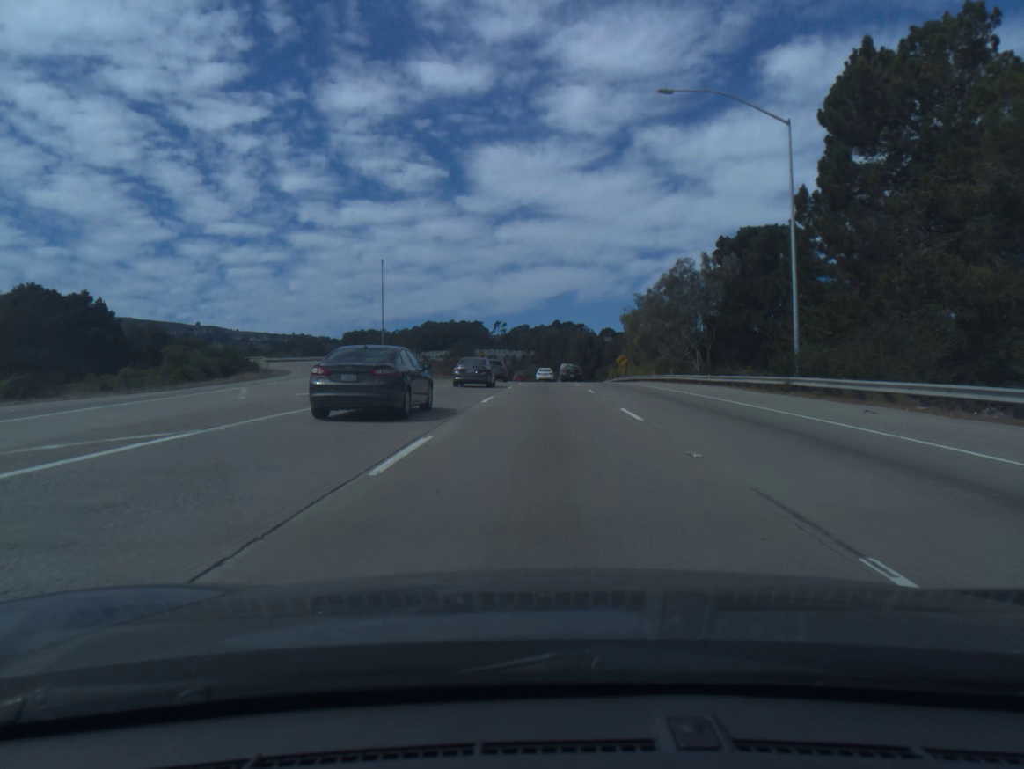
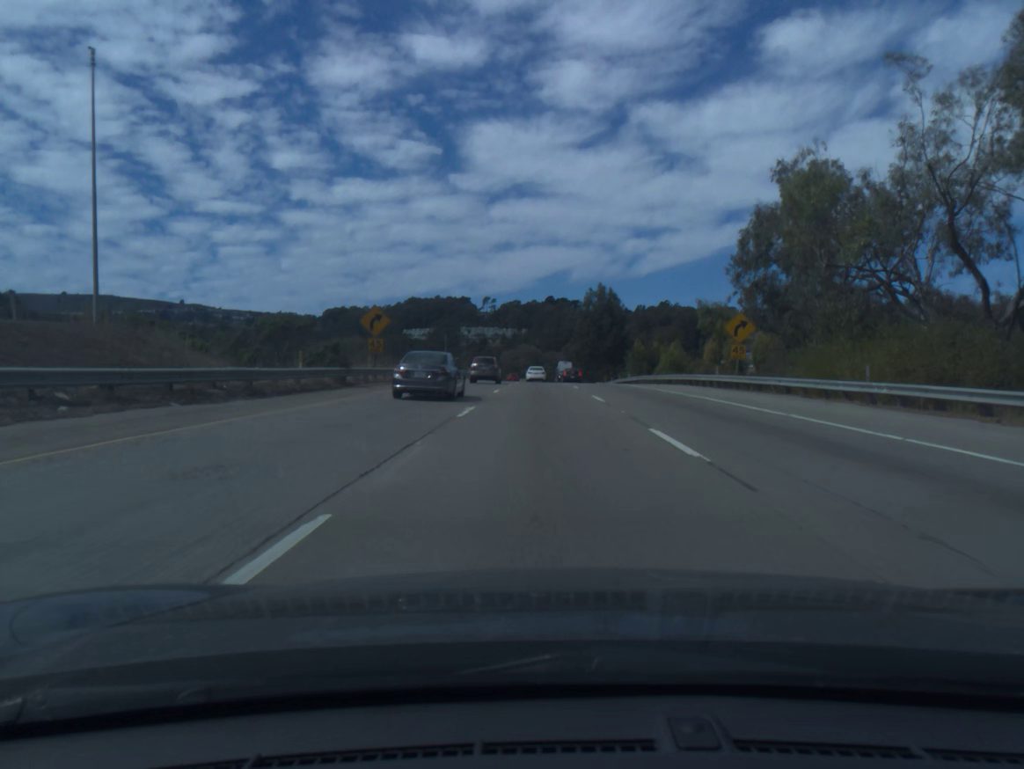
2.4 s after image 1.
(+0.2, +64.0) m; 0°
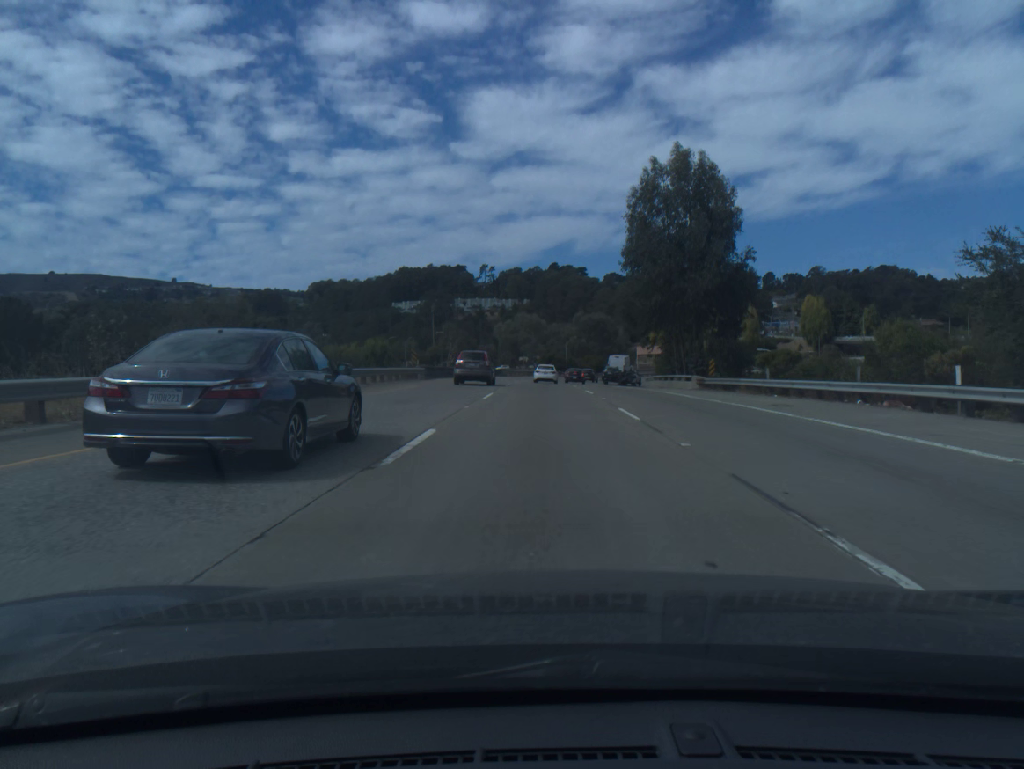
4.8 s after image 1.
(-0.1, +65.8) m; 0°
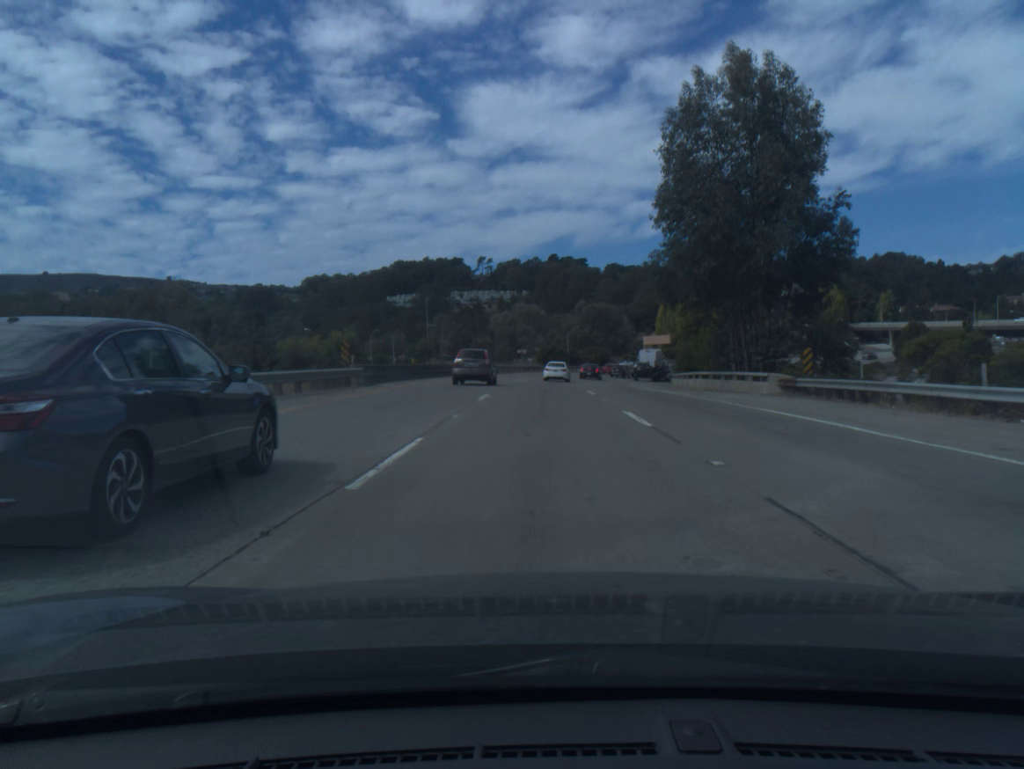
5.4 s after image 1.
(0.0, +16.0) m; 0°
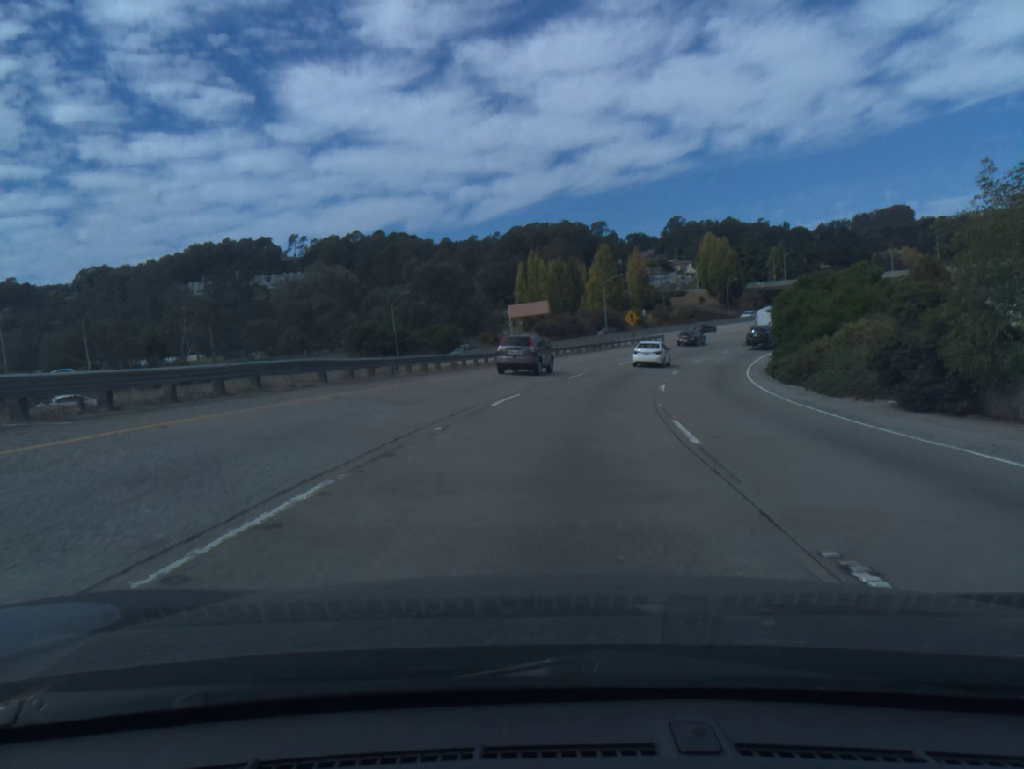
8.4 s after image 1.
(+3.8, +76.4) m; +11°
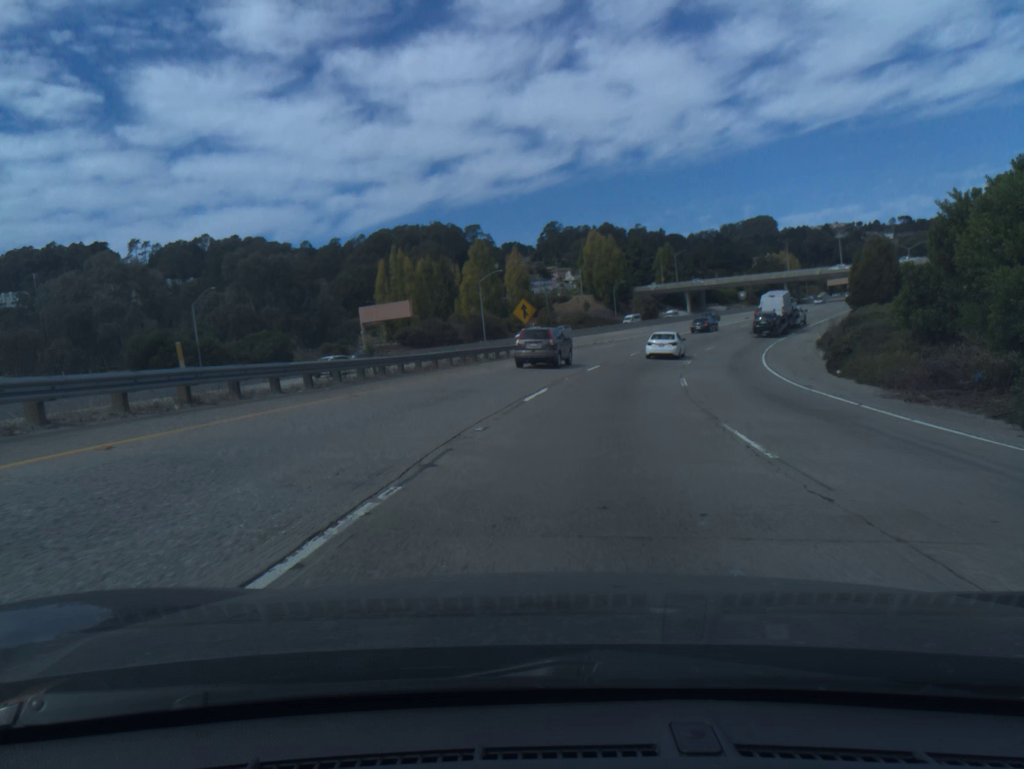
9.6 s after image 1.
(+2.2, +29.6) m; +9°
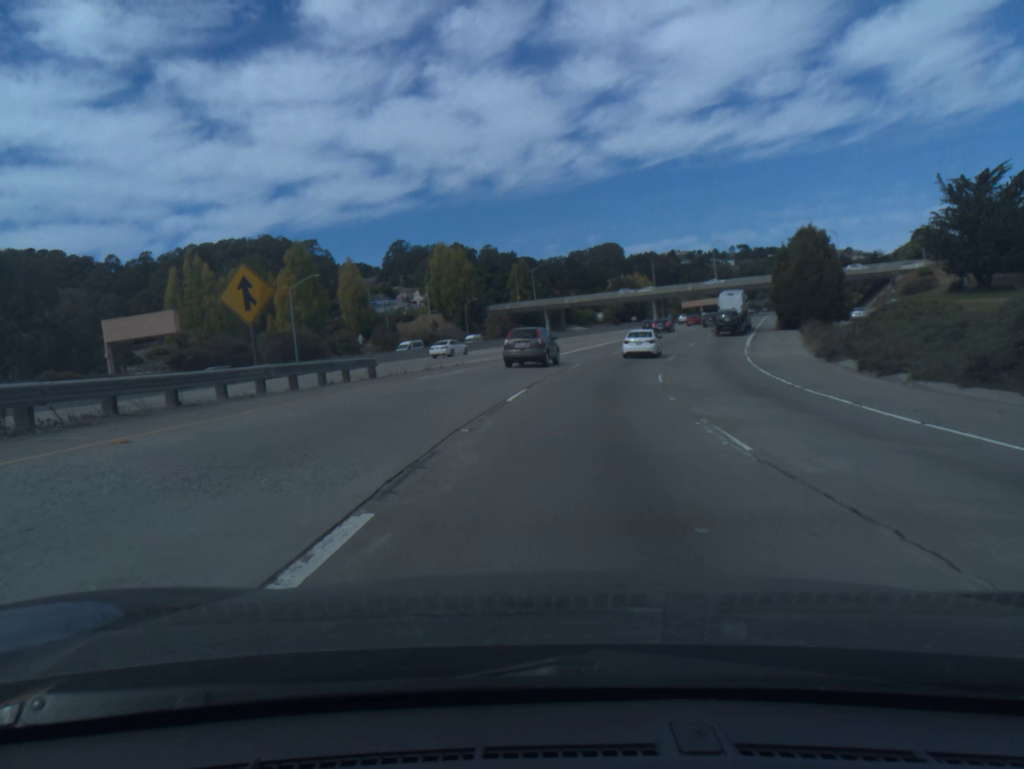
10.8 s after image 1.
(+2.6, +28.9) m; +11°
